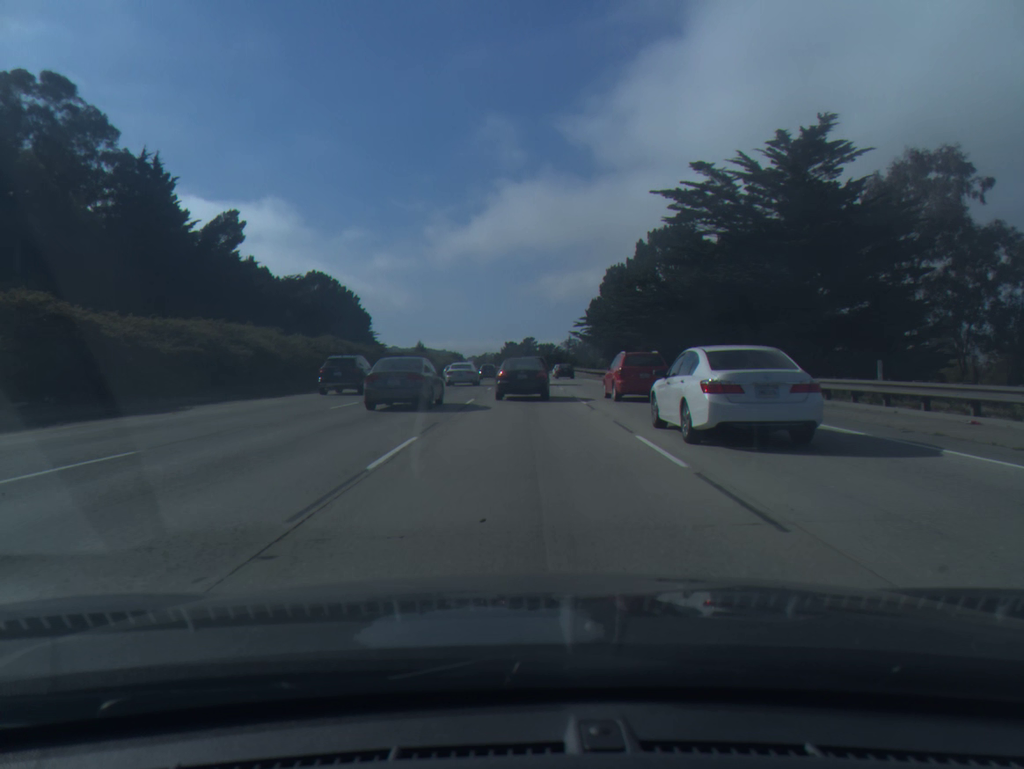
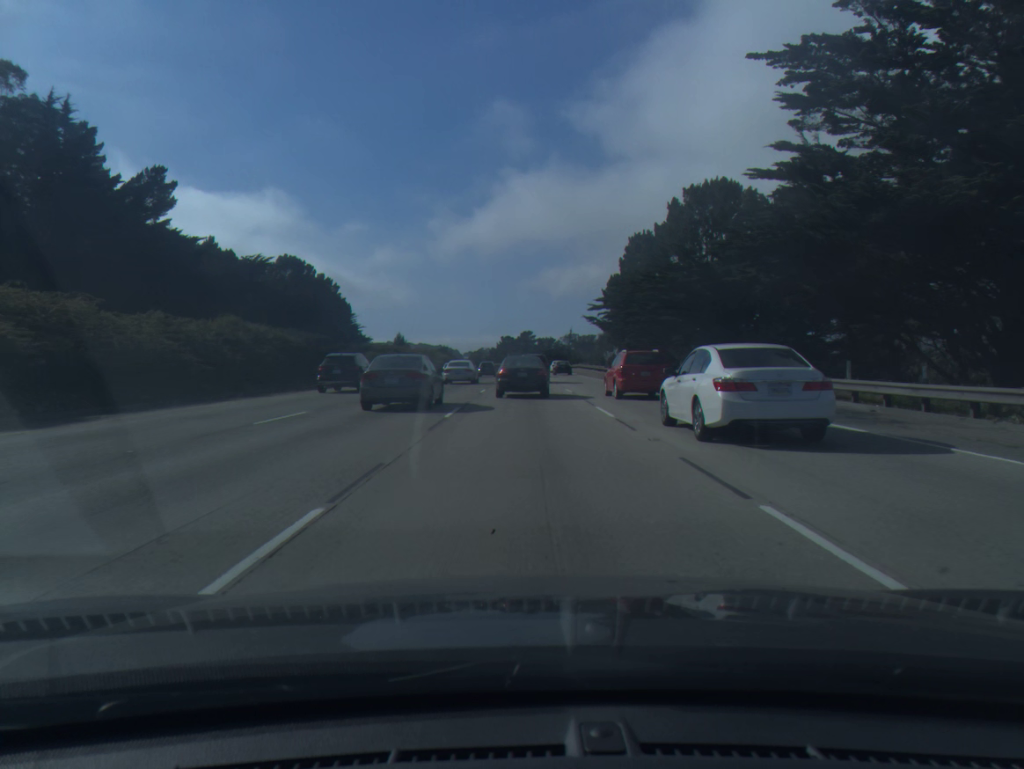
(0.0, +20.8) m; 0°
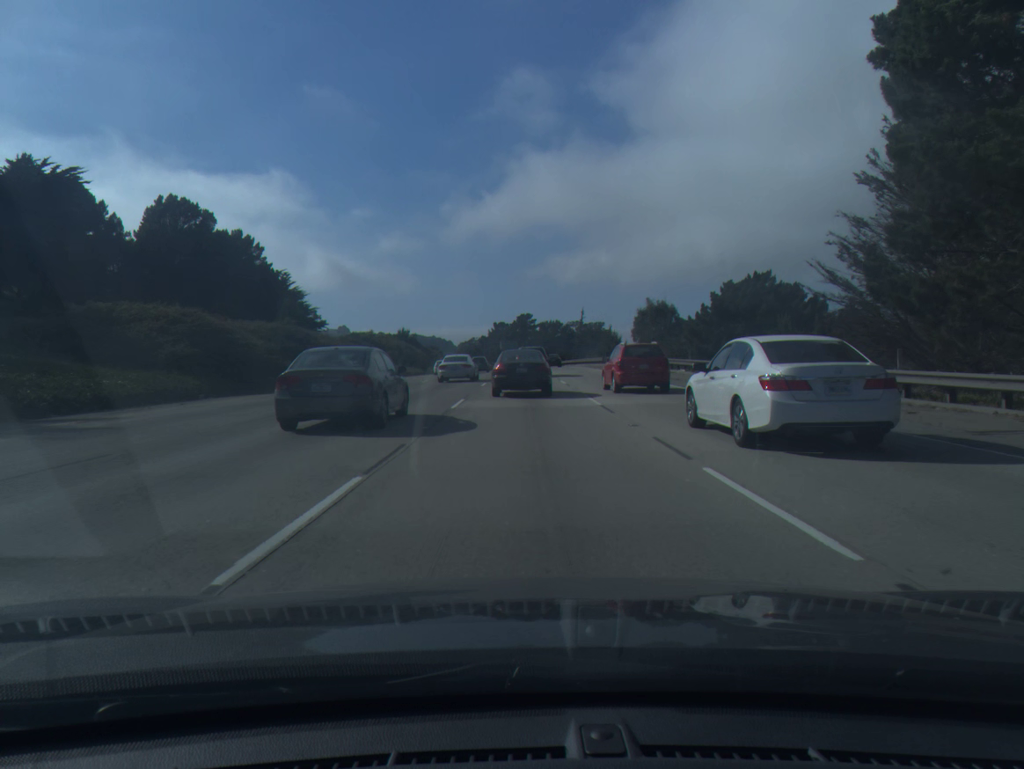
(+0.2, +56.2) m; 0°
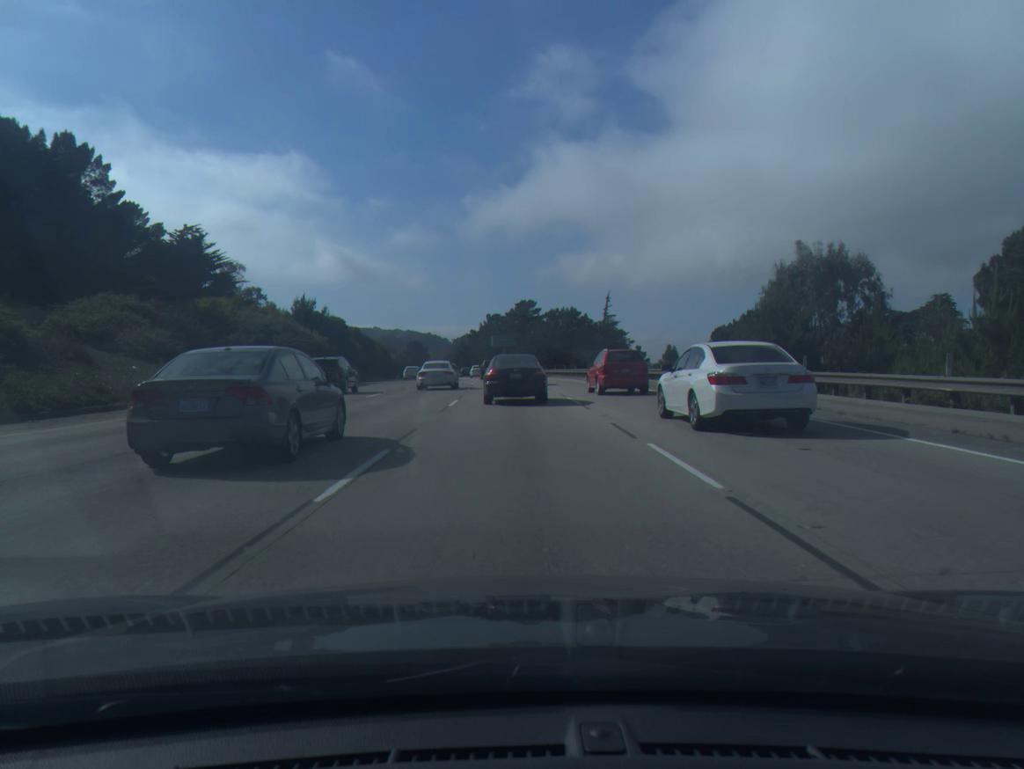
(+0.1, +56.0) m; 0°
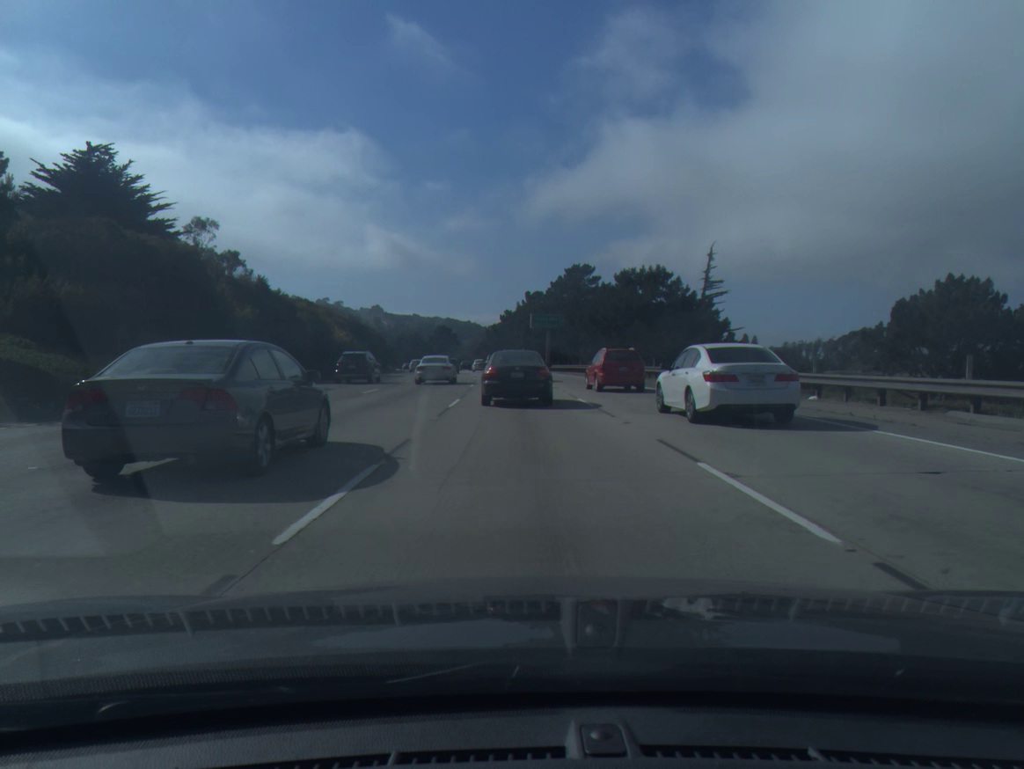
(-1.2, +45.9) m; -3°
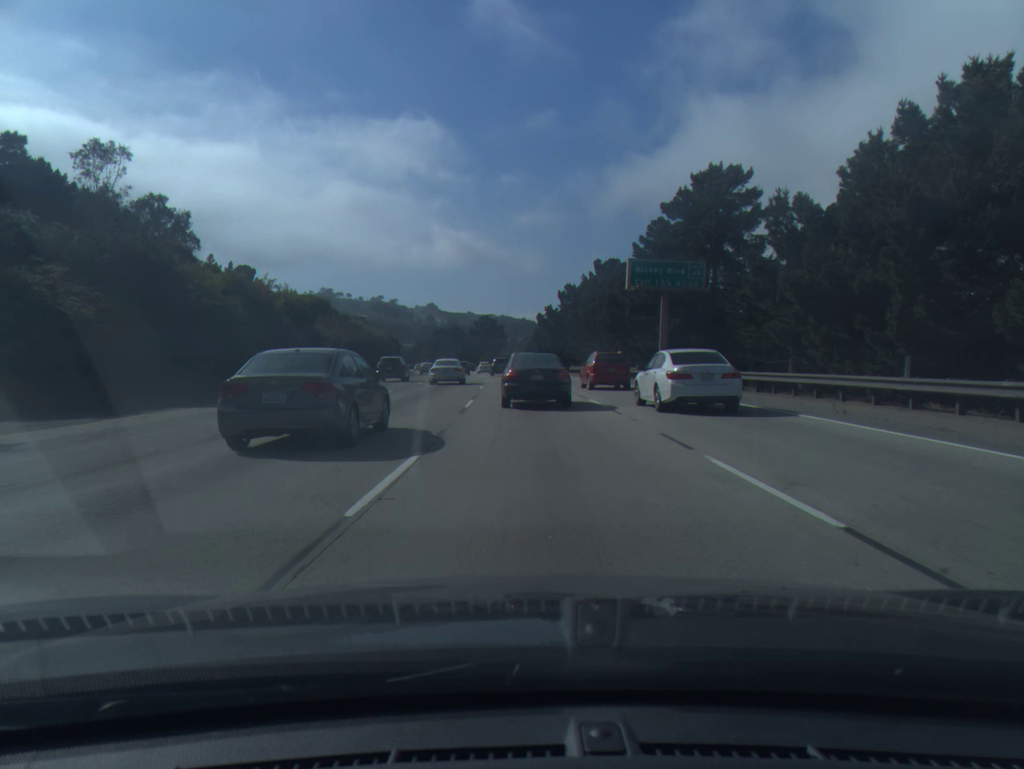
(-1.7, +57.5) m; -4°
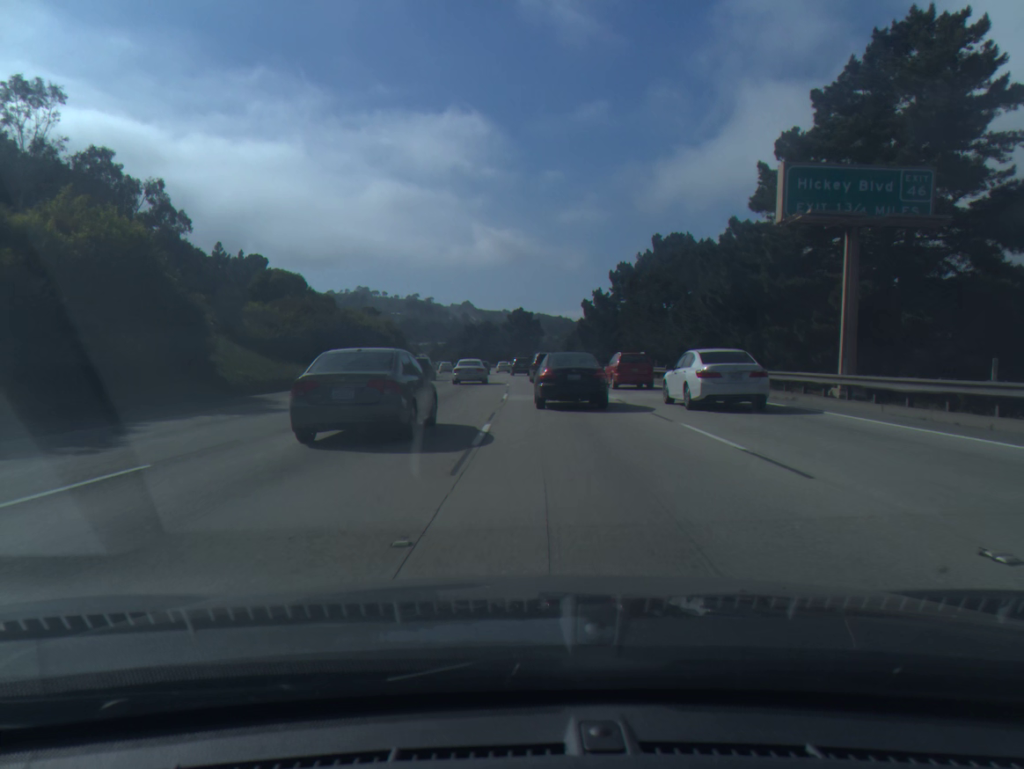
(-0.5, +24.3) m; -3°
